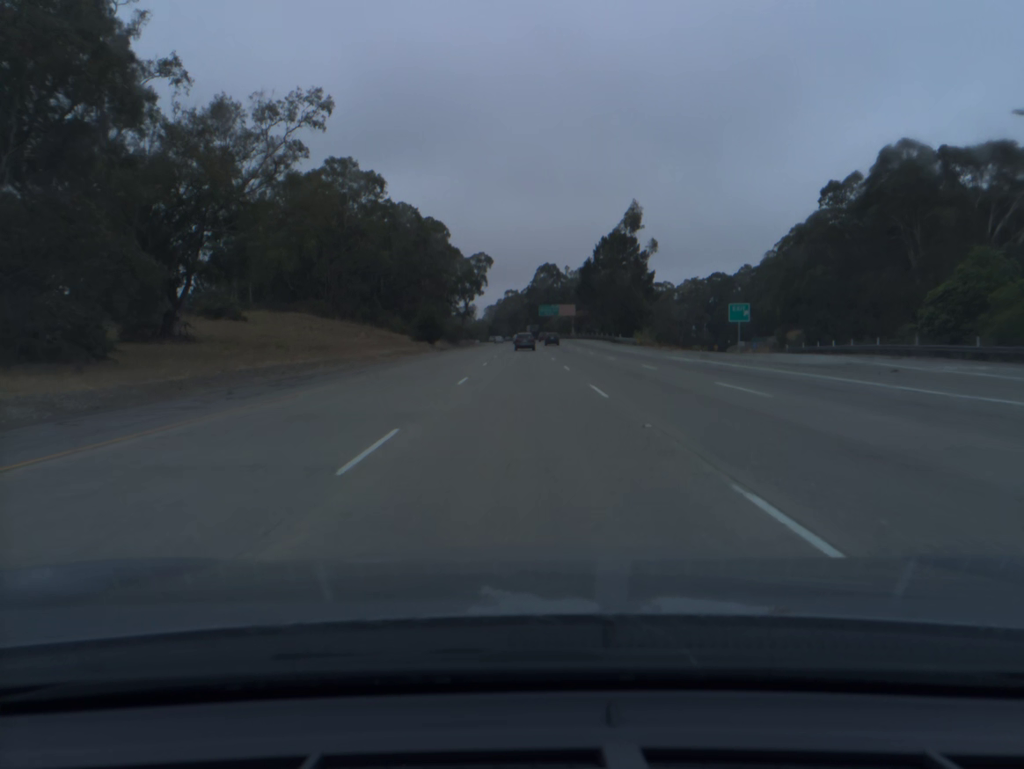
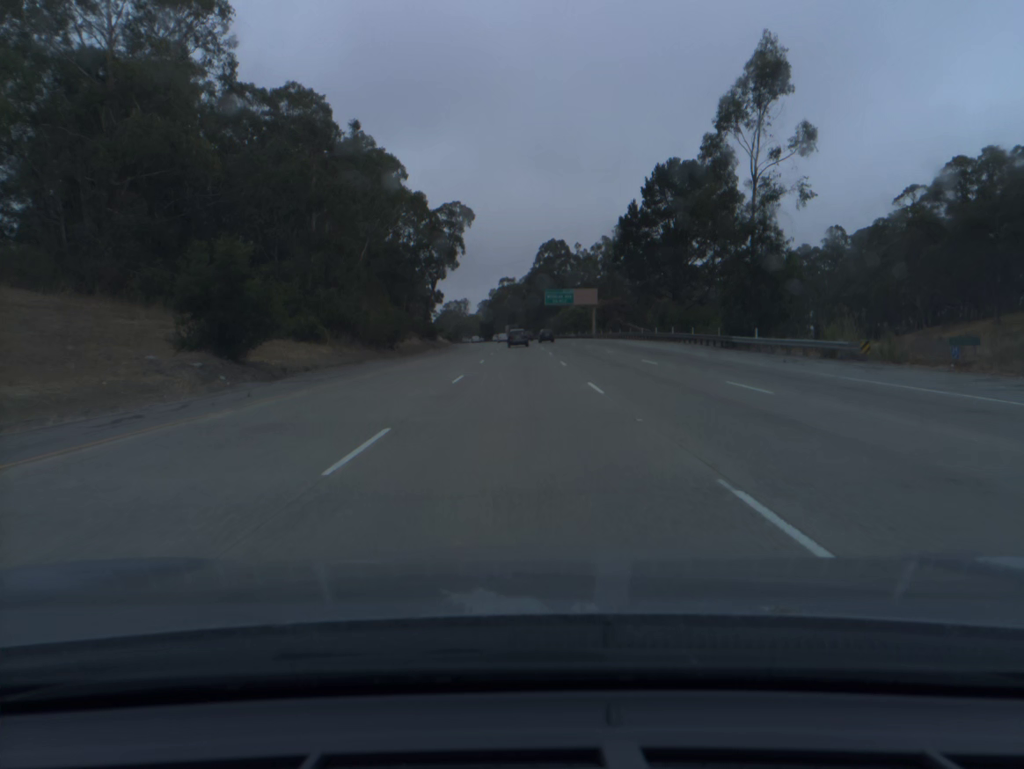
(+0.1, +58.5) m; 0°
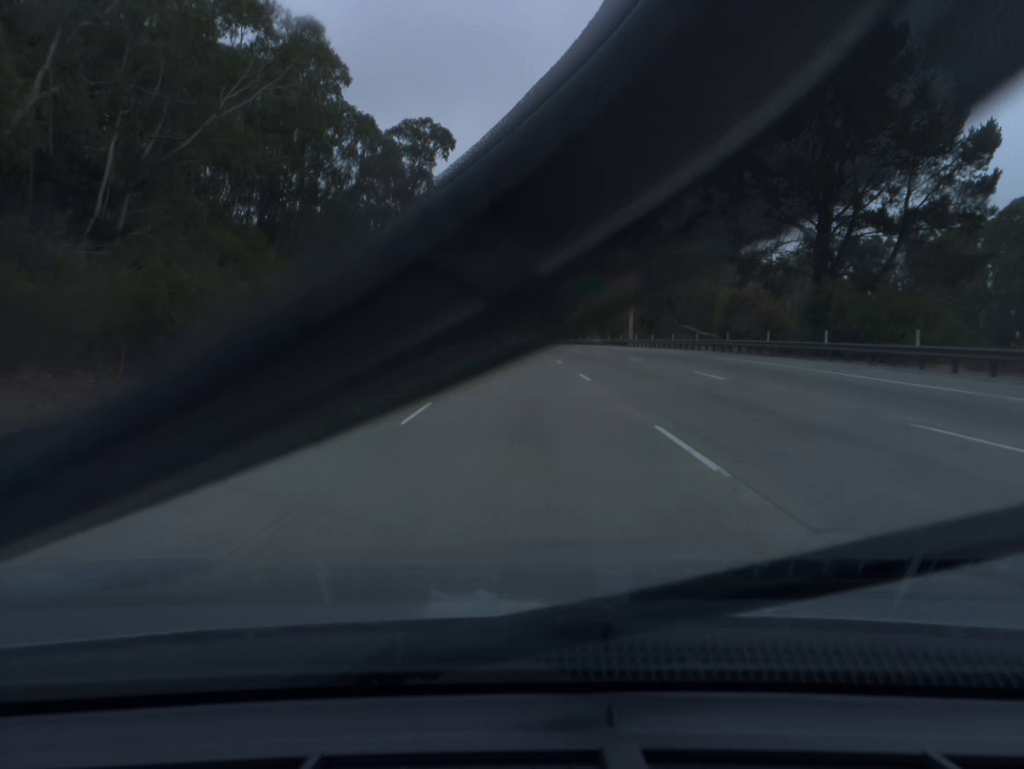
(-0.1, +39.3) m; 0°
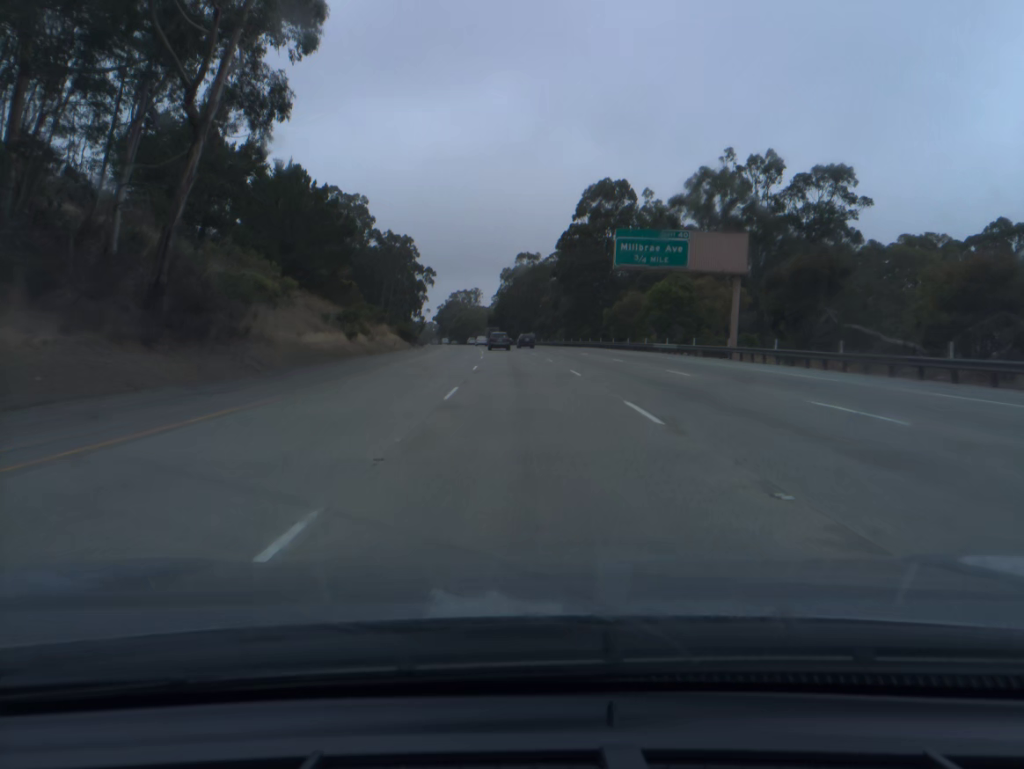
(-0.3, +39.3) m; -1°
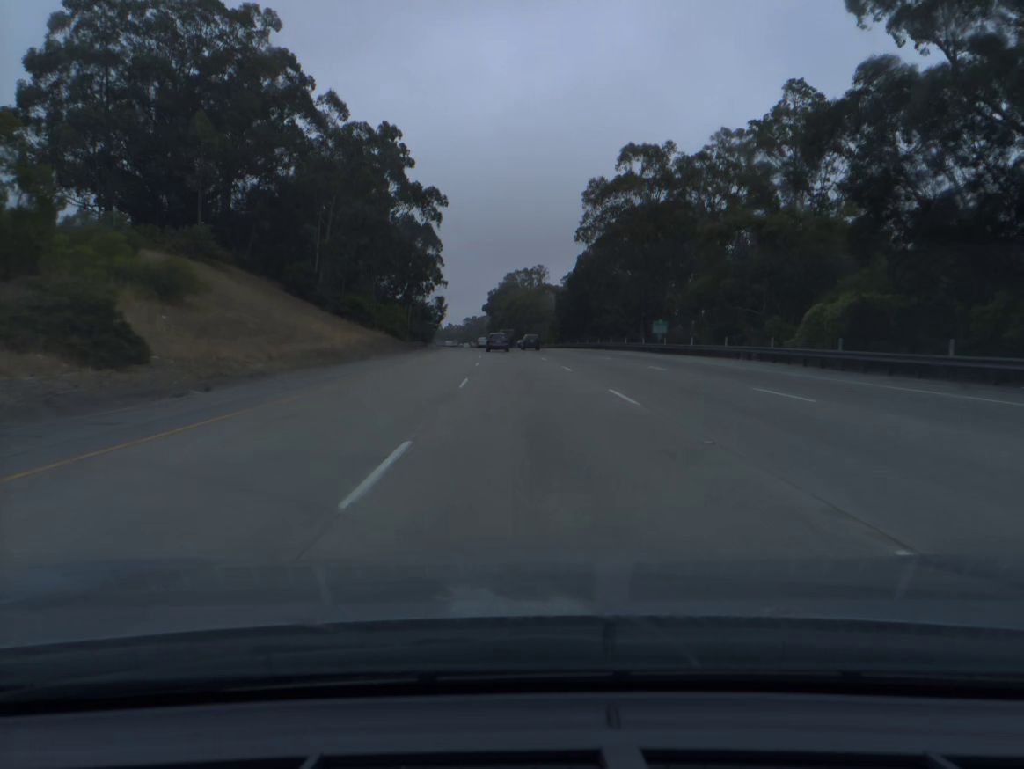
(-4.0, +98.2) m; -5°
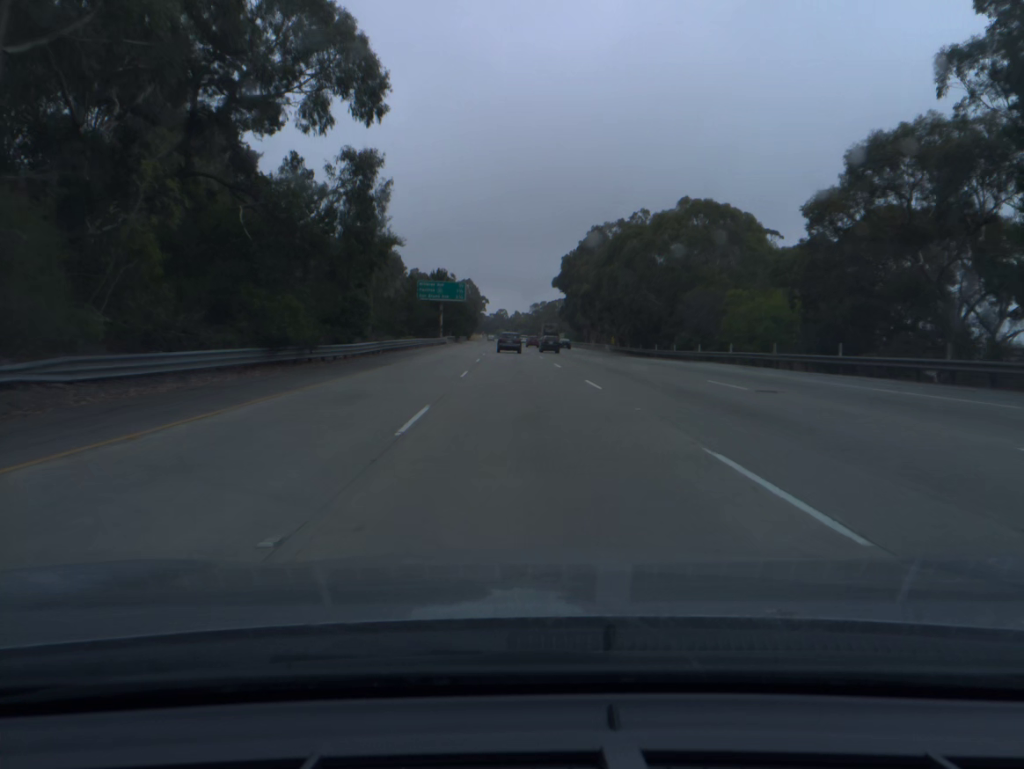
(-4.3, +97.8) m; -5°
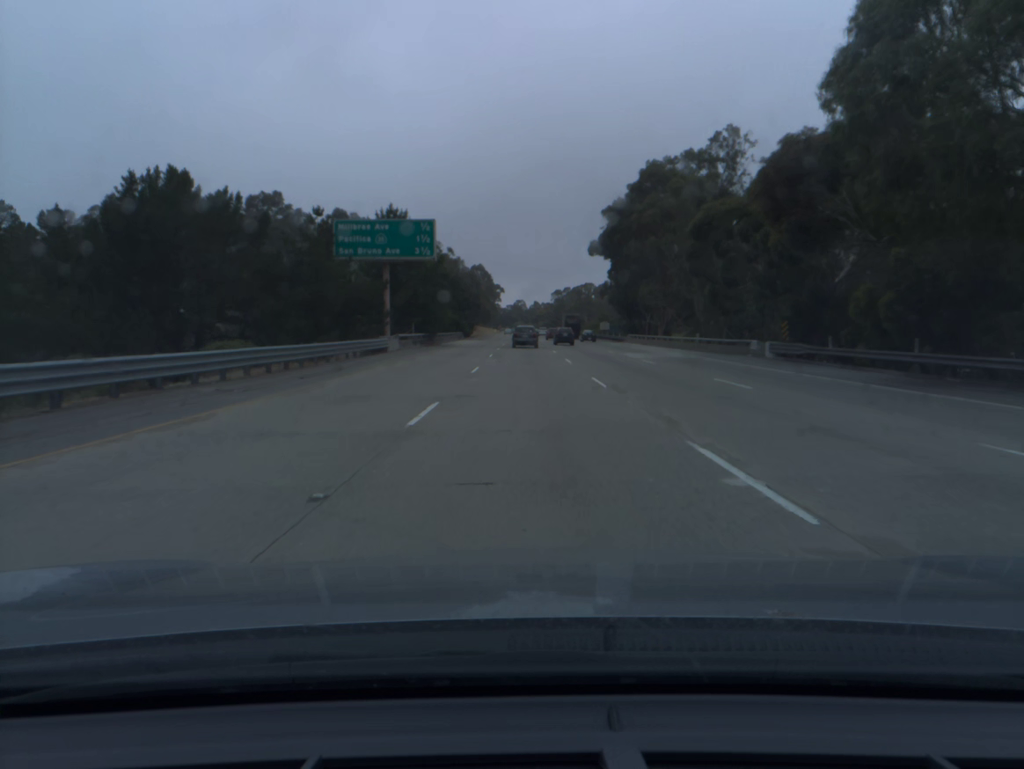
(-1.0, +57.8) m; -1°
